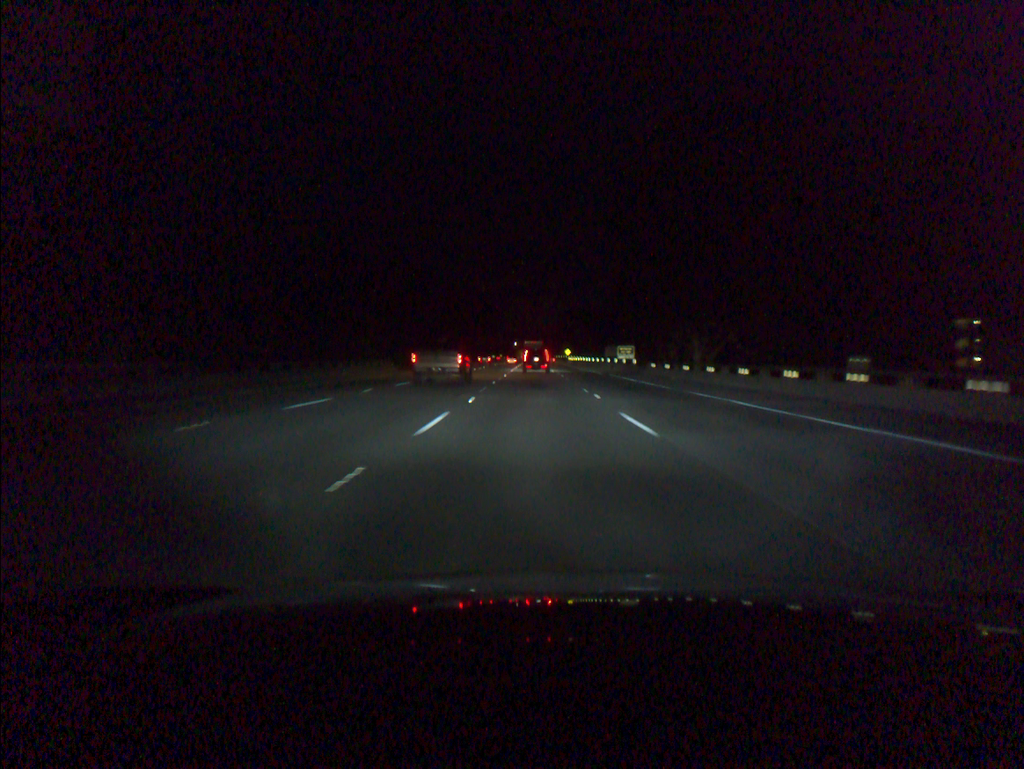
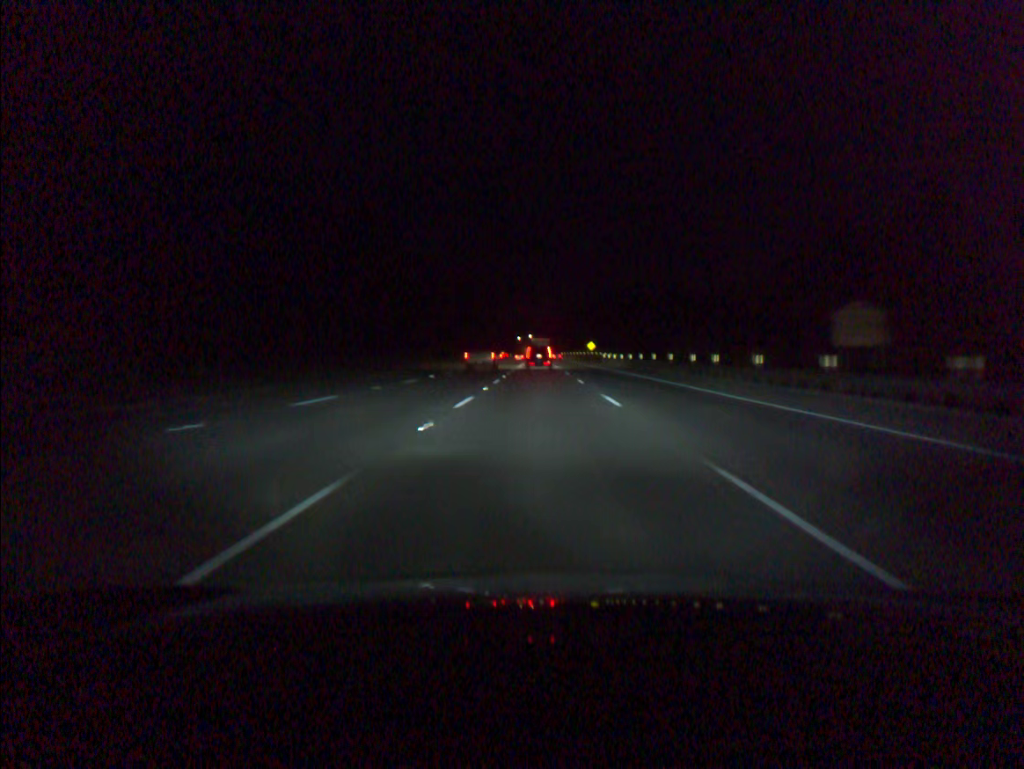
(-0.4, +80.9) m; -1°
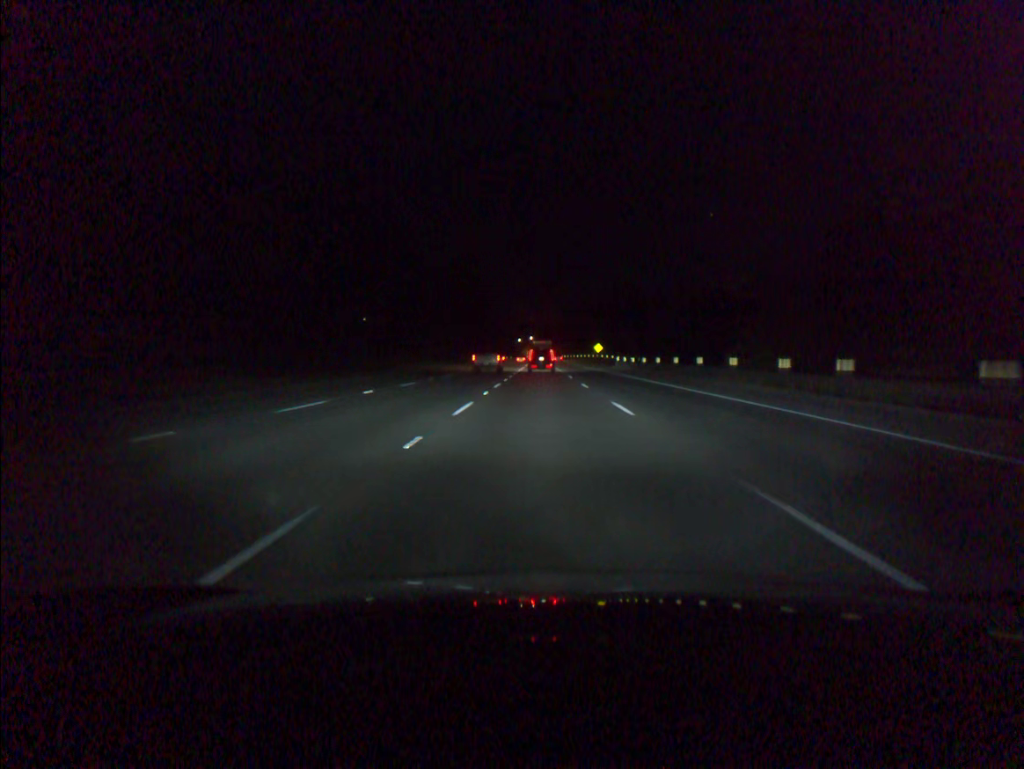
(0.0, +16.2) m; 0°
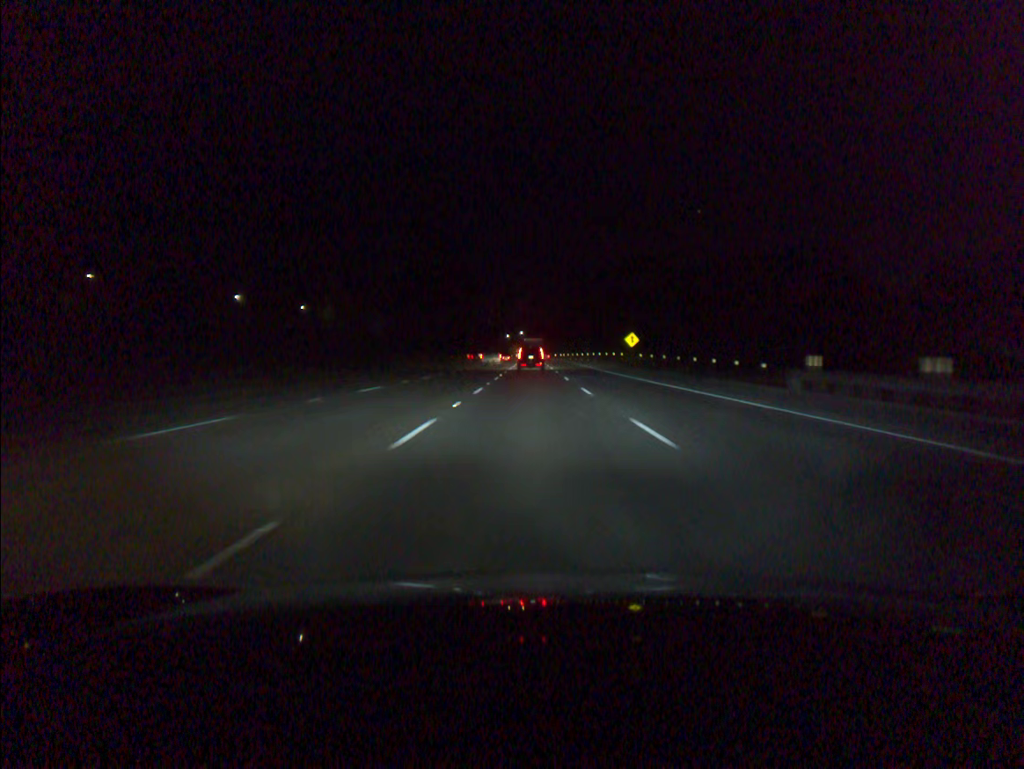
(+0.4, +64.6) m; +1°
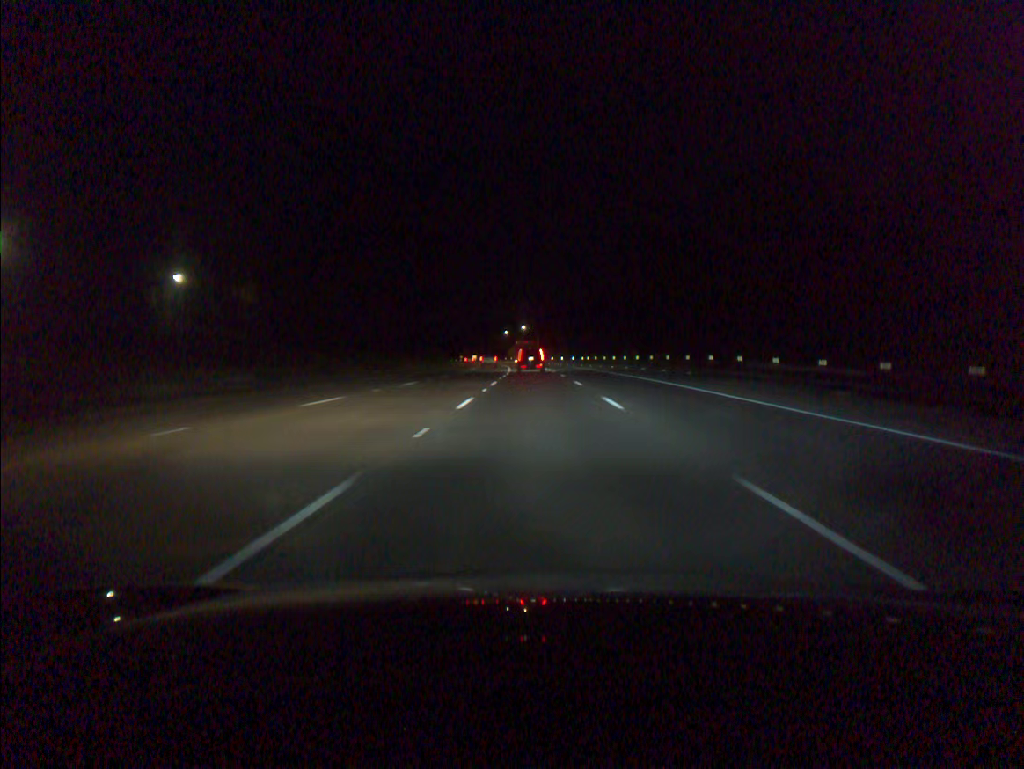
(-0.5, +80.1) m; 0°
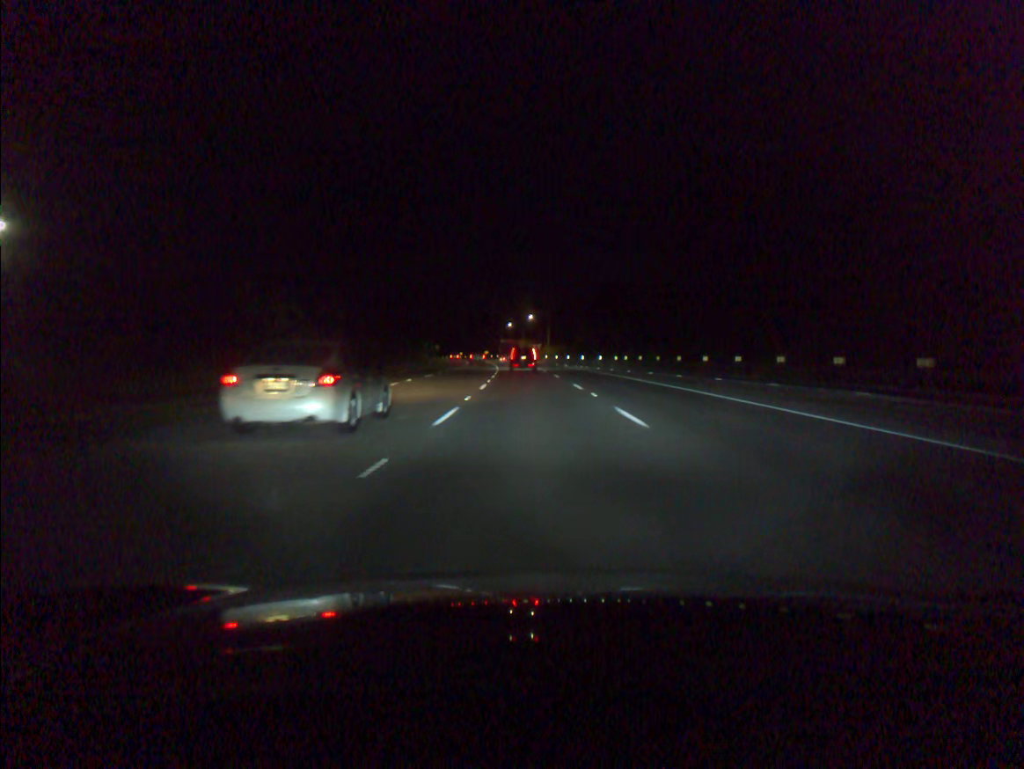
(-0.2, +47.6) m; -1°
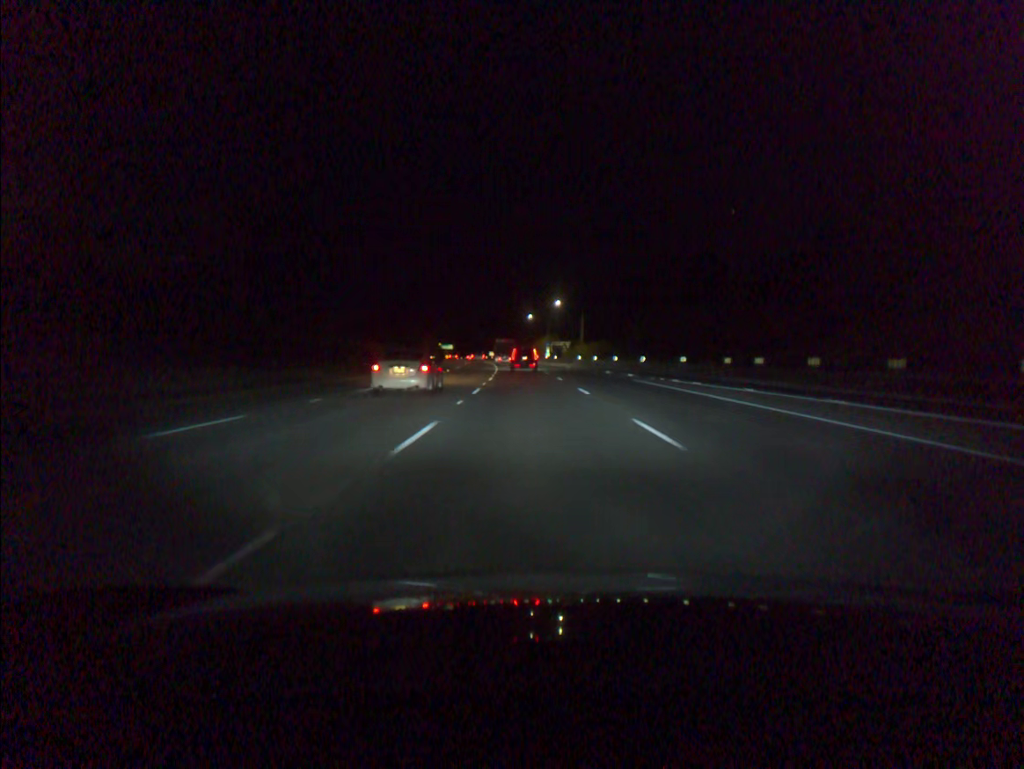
(-0.7, +47.6) m; -2°
